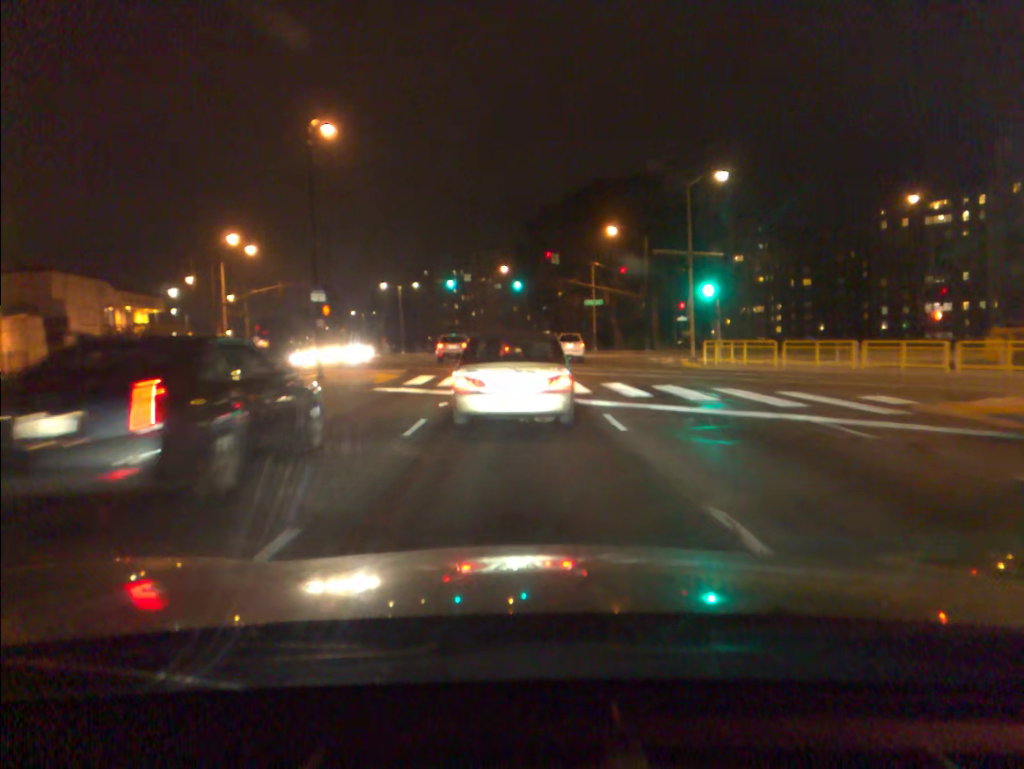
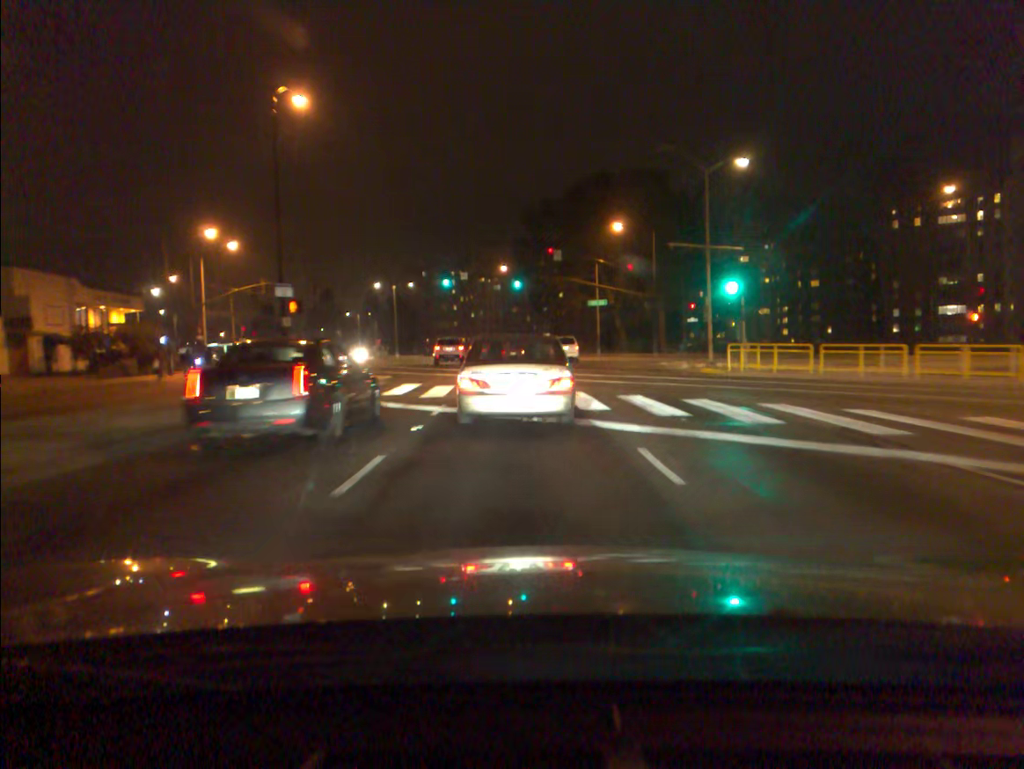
(0.0, +3.9) m; 0°
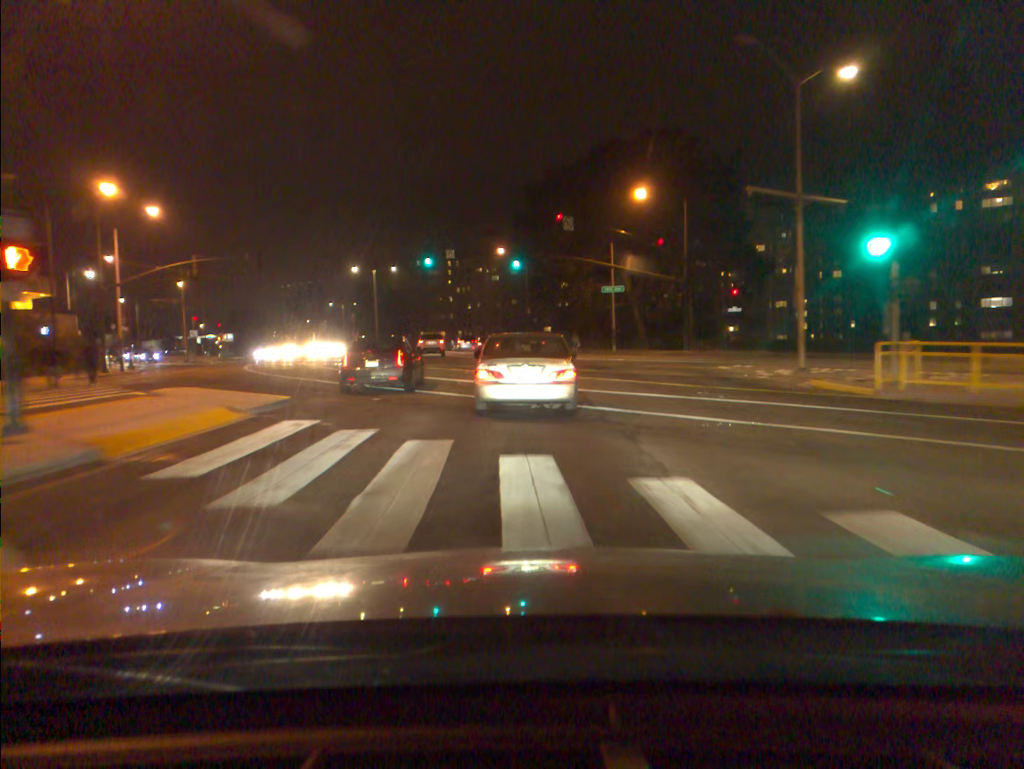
(0.0, +13.1) m; 0°
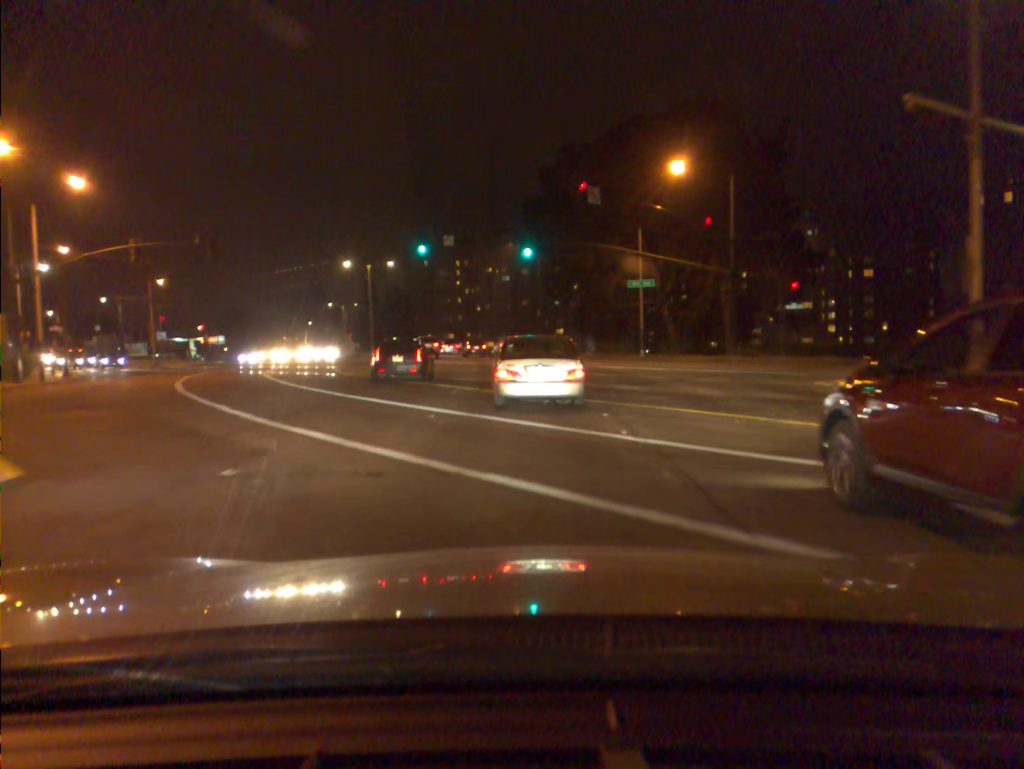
(-0.1, +9.7) m; -1°
